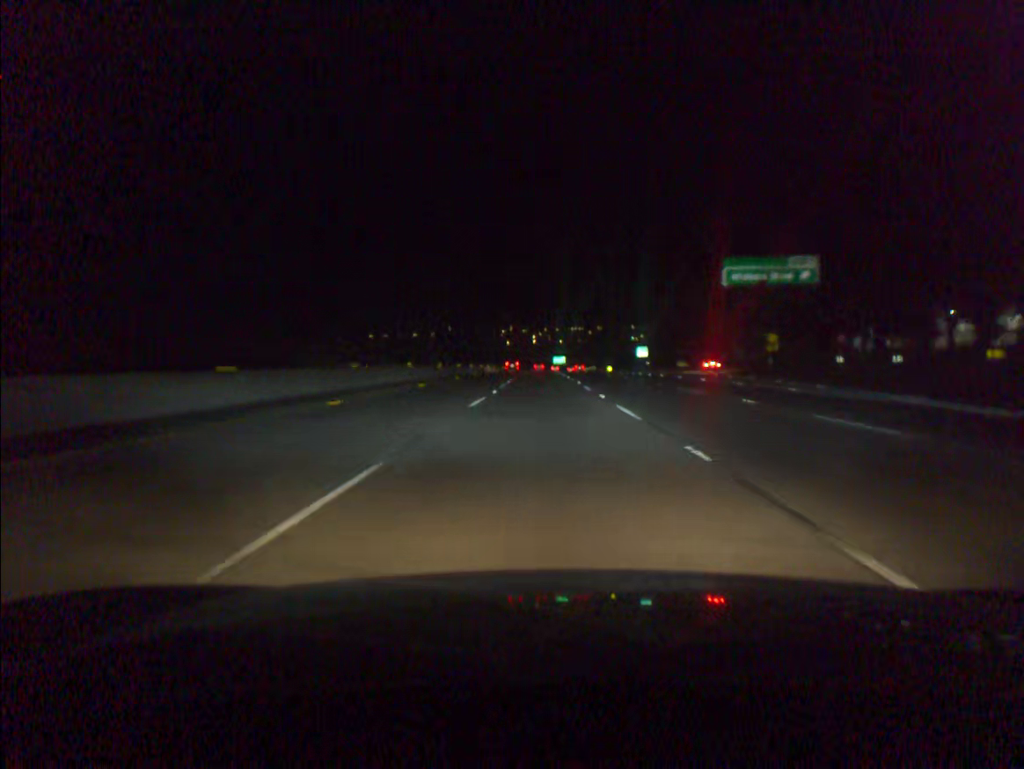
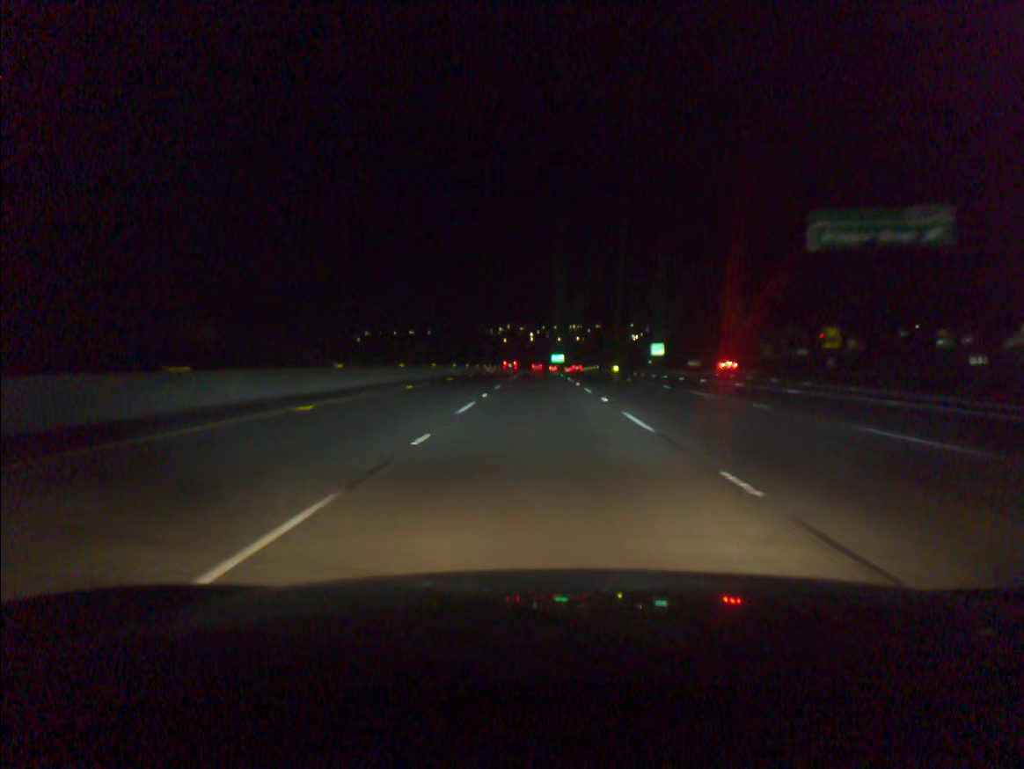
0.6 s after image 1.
(0.0, +17.0) m; 0°
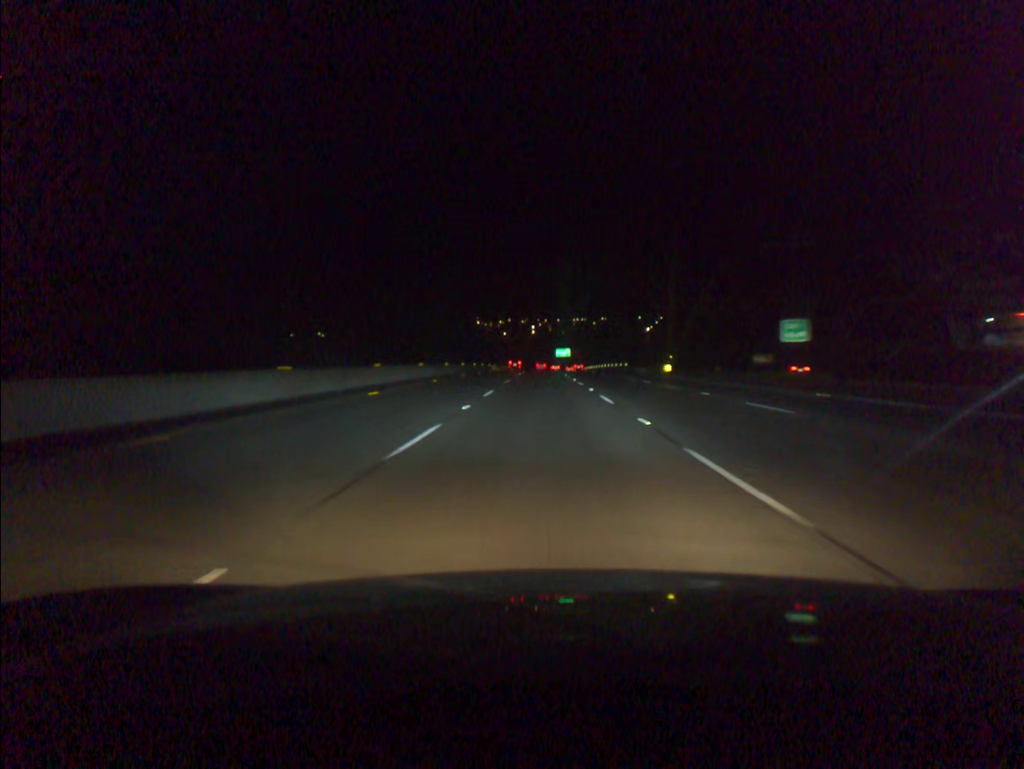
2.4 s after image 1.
(0.0, +51.1) m; 0°
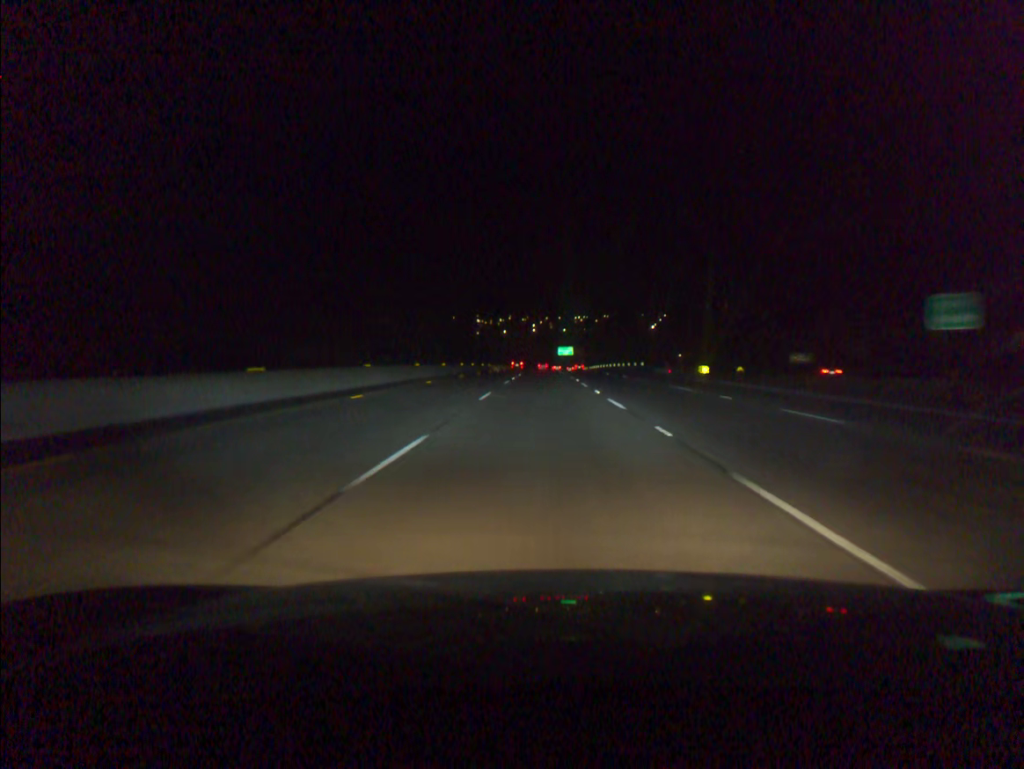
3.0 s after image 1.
(0.0, +17.1) m; 0°
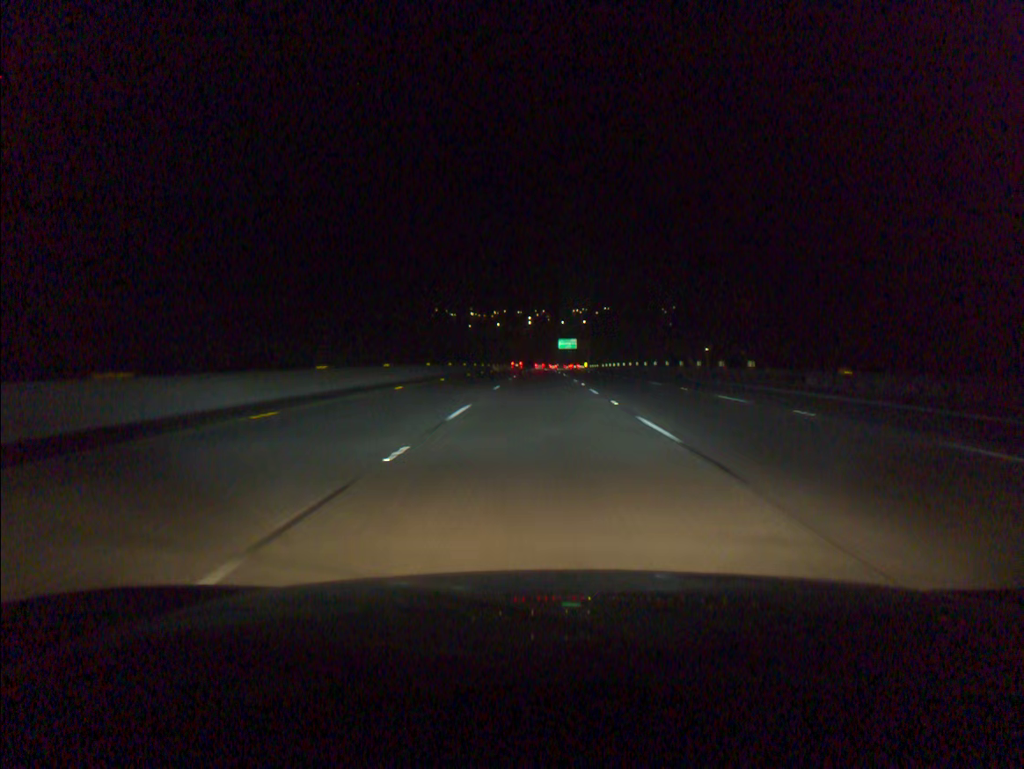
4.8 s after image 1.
(+0.1, +51.2) m; 0°
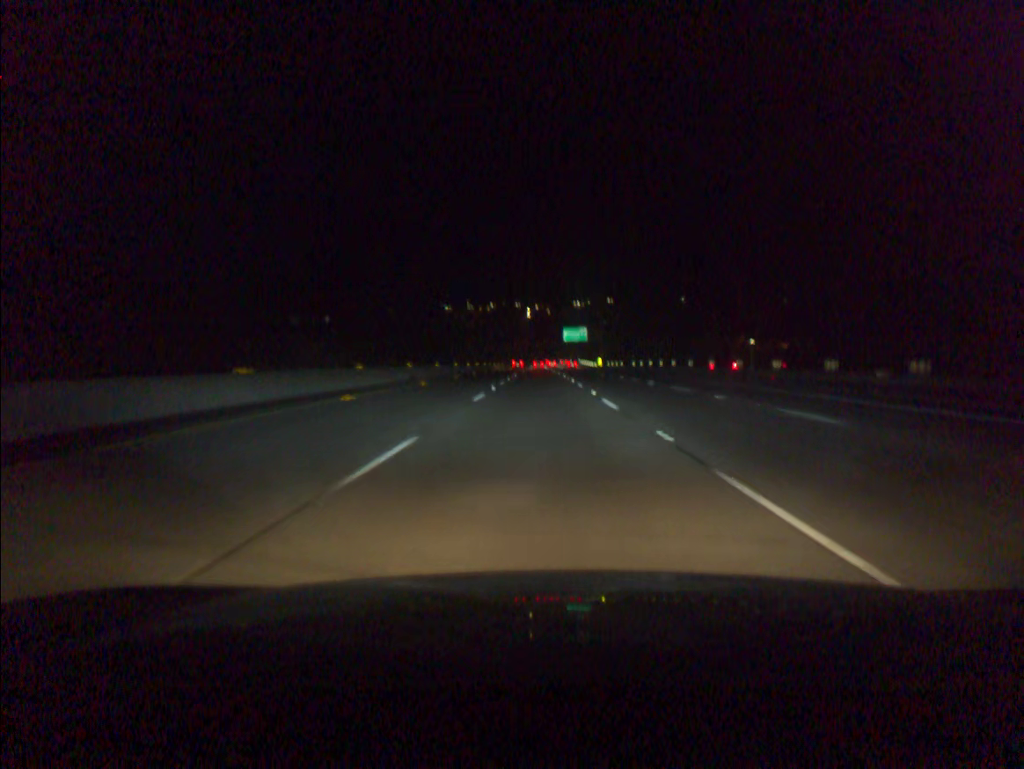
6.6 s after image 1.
(+0.1, +51.2) m; 0°
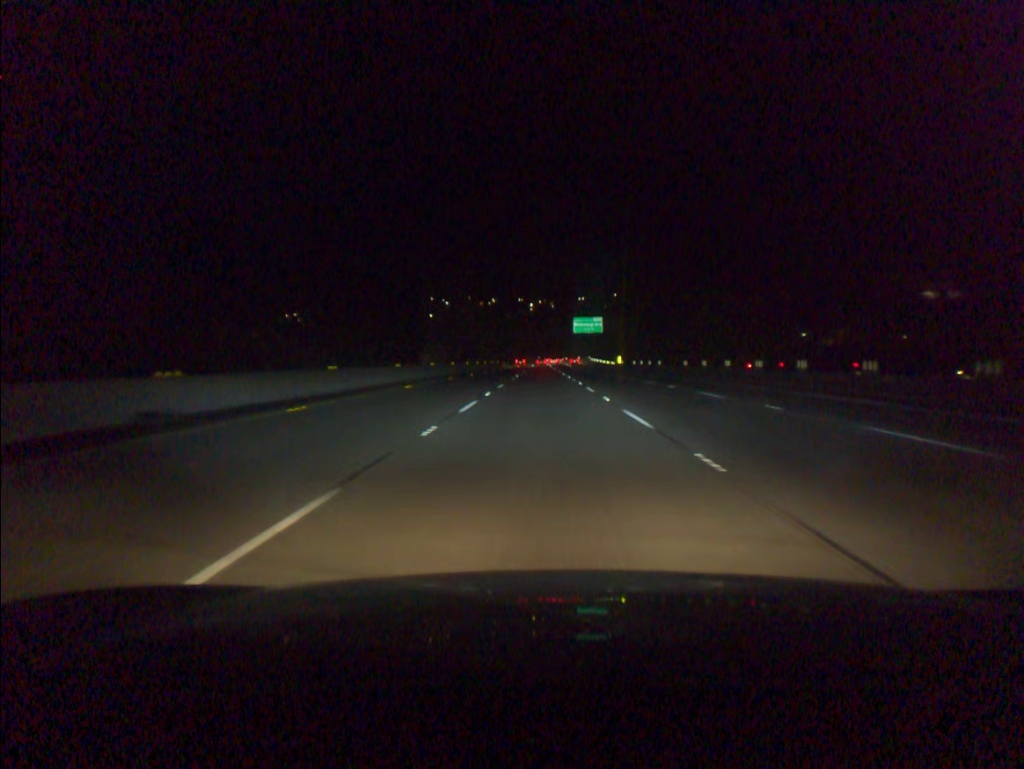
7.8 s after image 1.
(-0.1, +34.2) m; 0°
